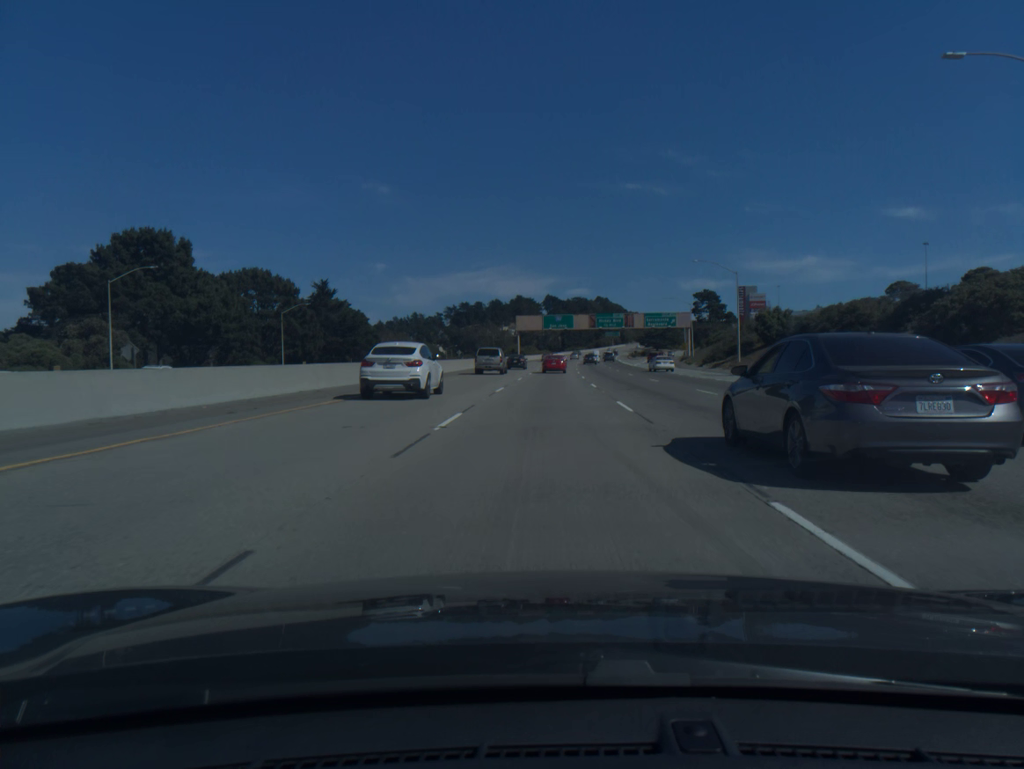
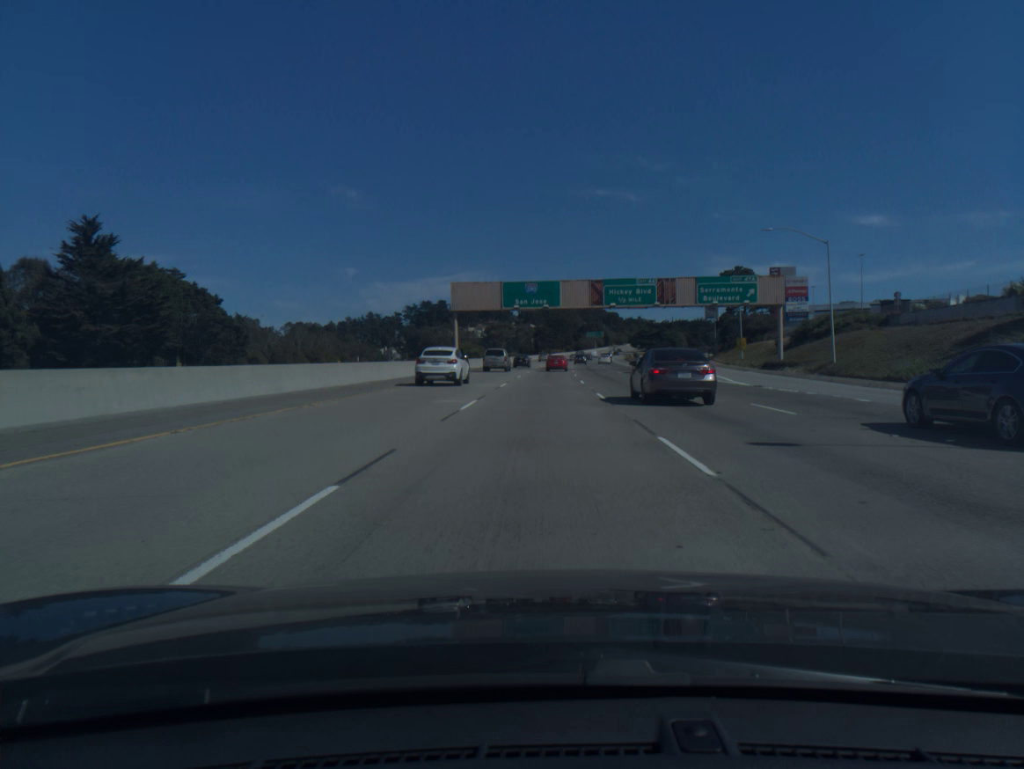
(+1.3, +67.9) m; +2°
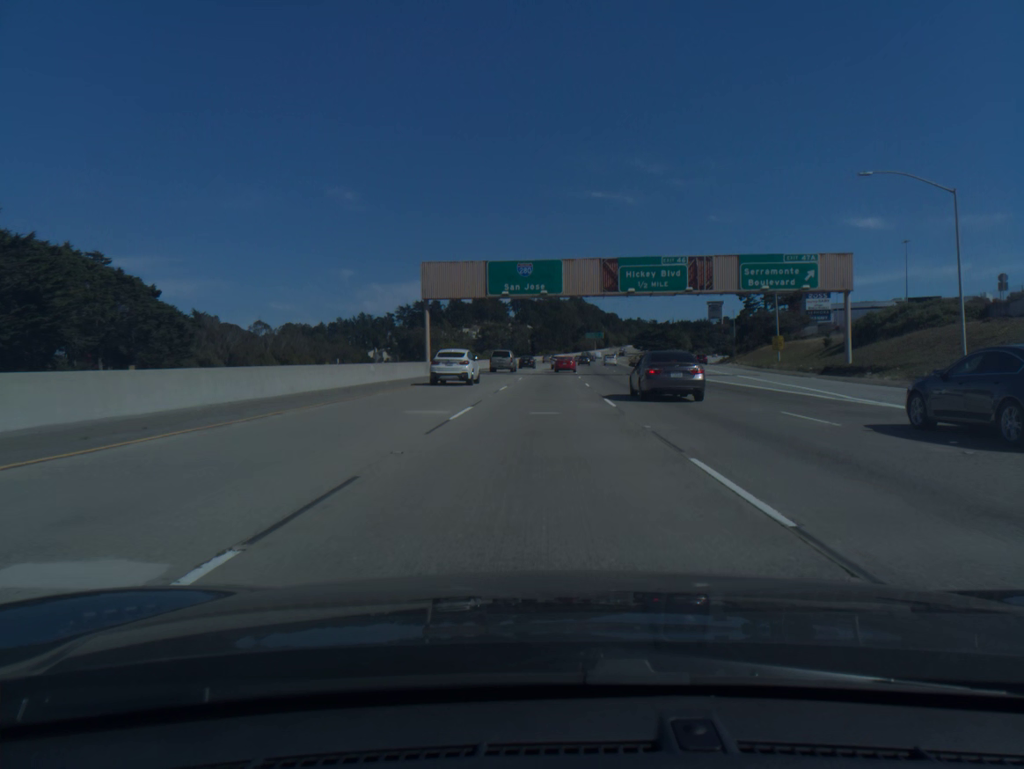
(0.0, +16.9) m; 0°
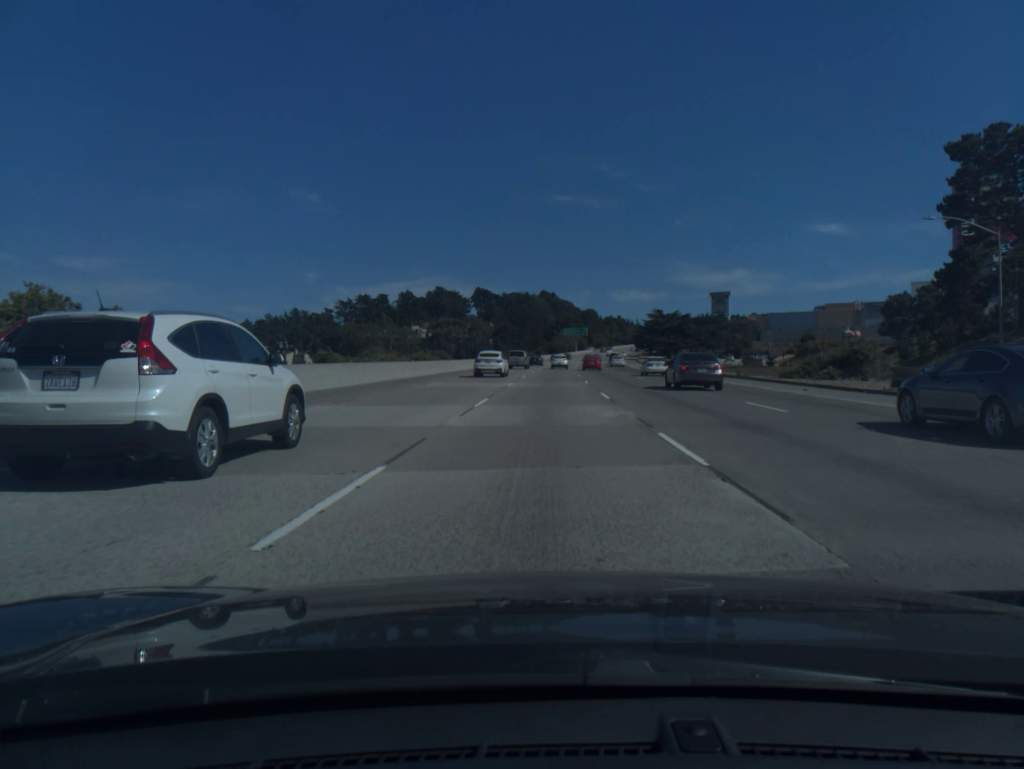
(+1.8, +84.5) m; +2°
